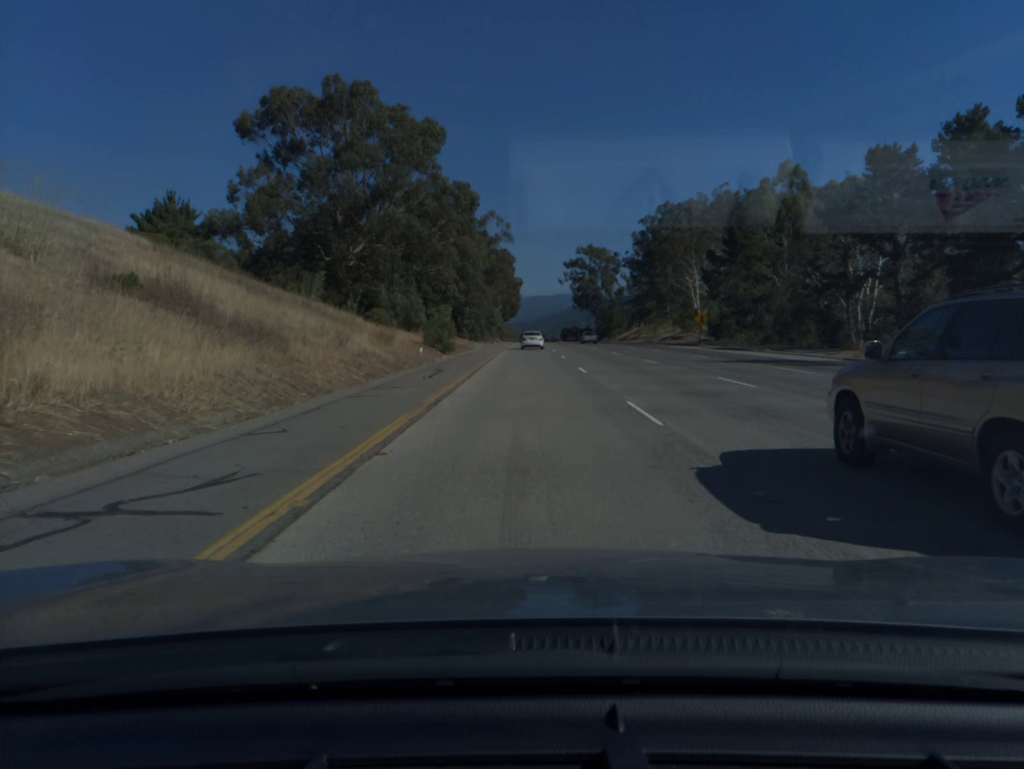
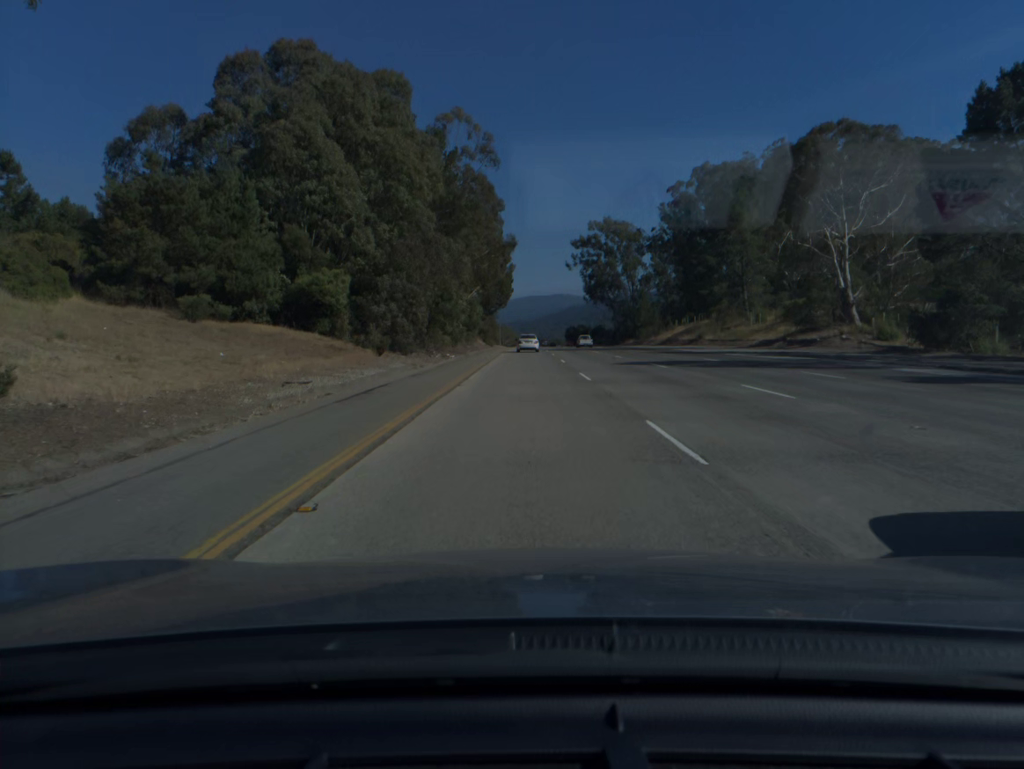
(+0.1, +61.6) m; 0°
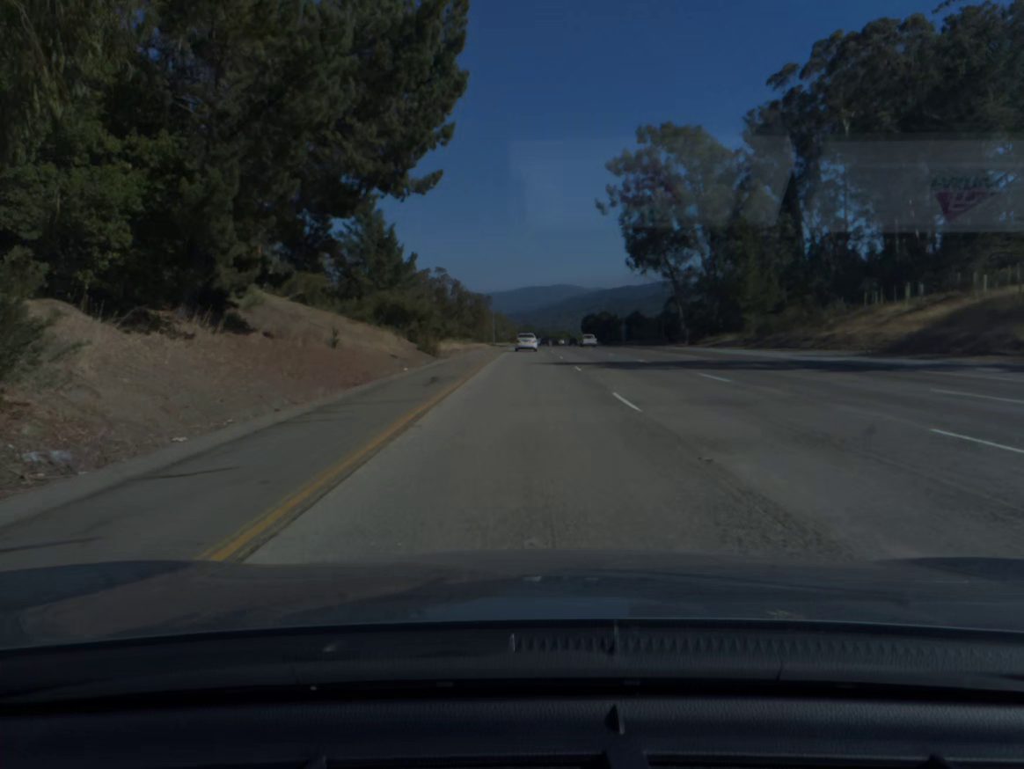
(-0.1, +82.1) m; 0°
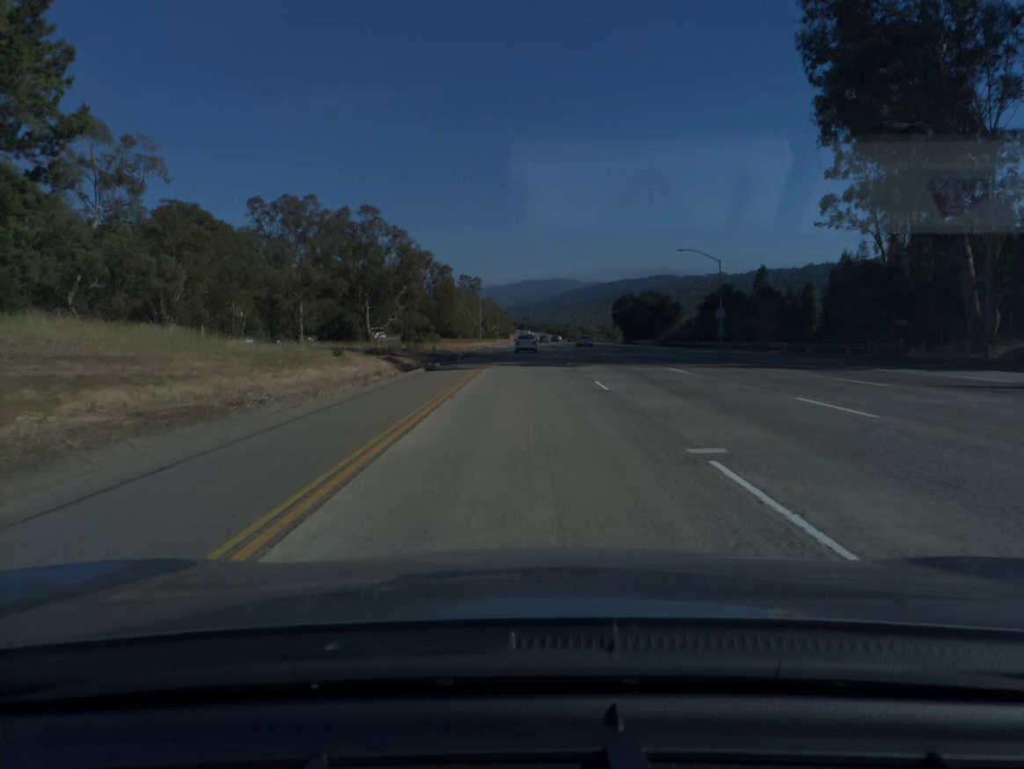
(+0.1, +82.1) m; 0°
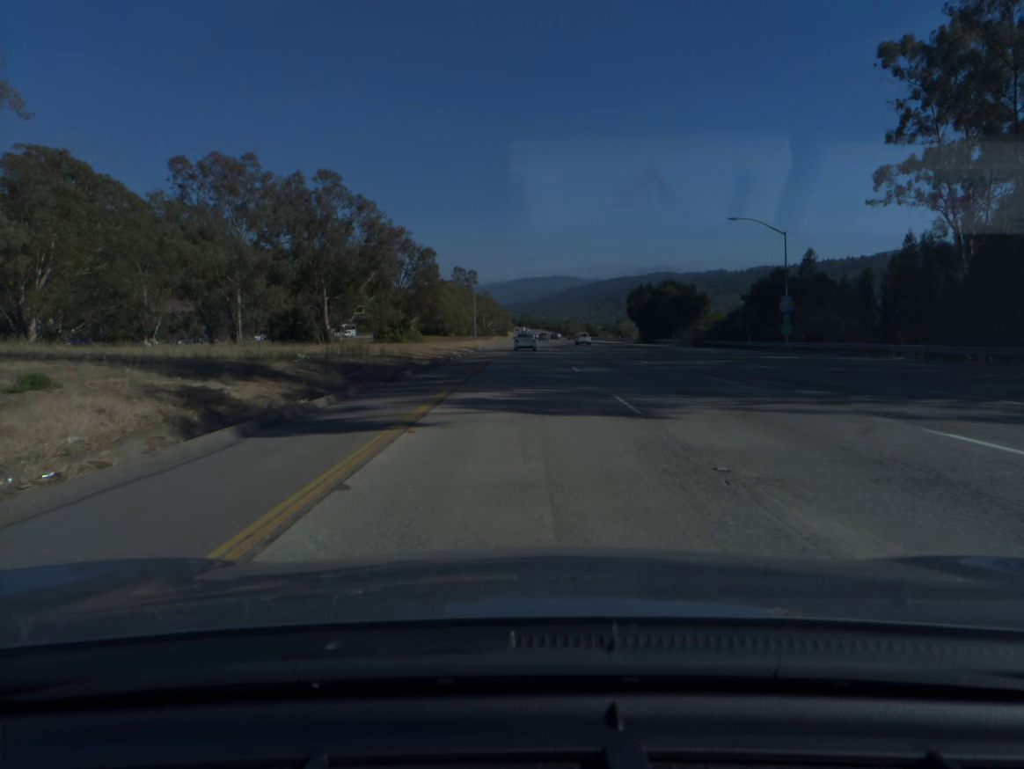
(0.0, +20.5) m; 0°
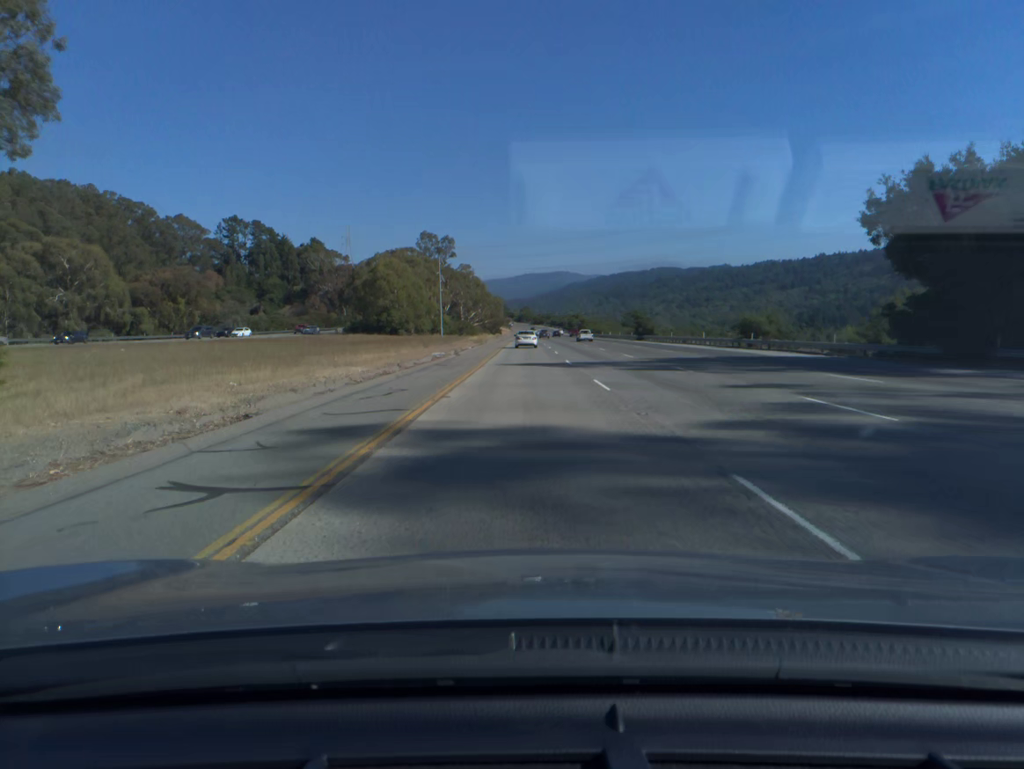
(-0.1, +82.2) m; 0°
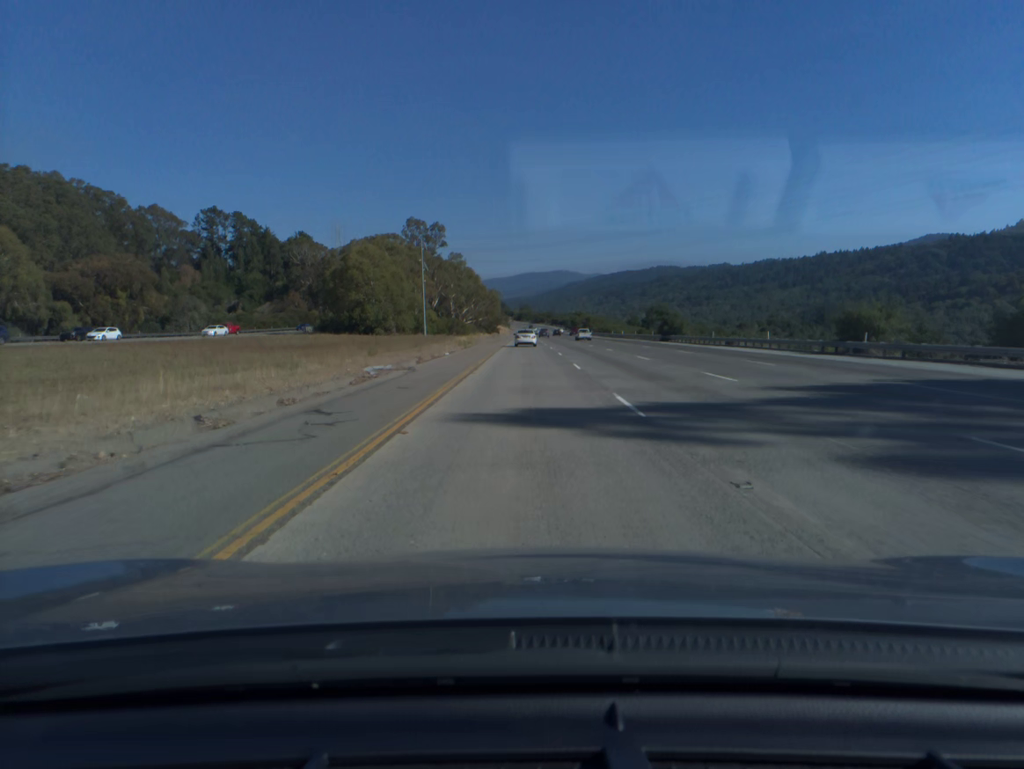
(0.0, +20.5) m; 0°
